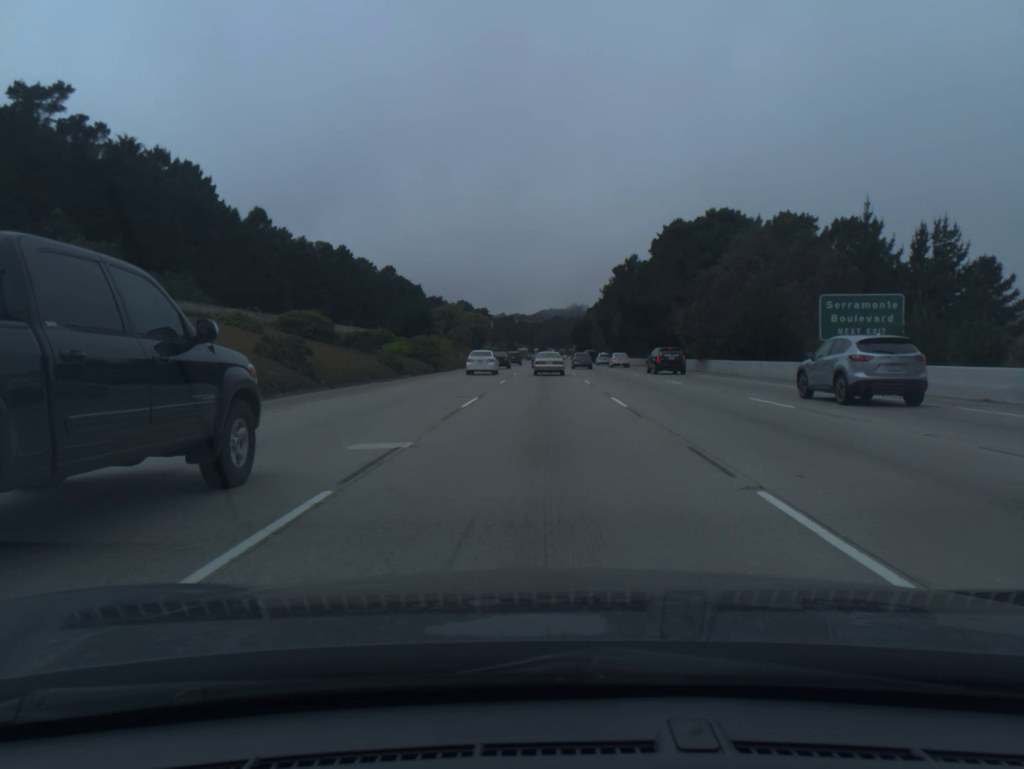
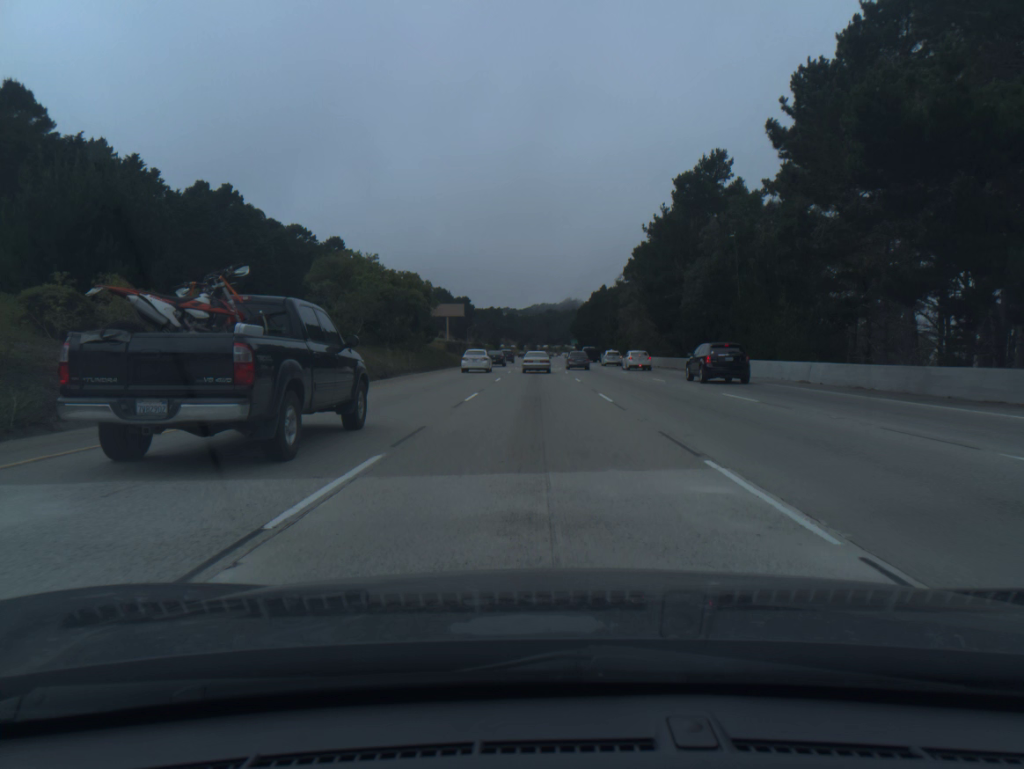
(+0.4, +70.6) m; +1°
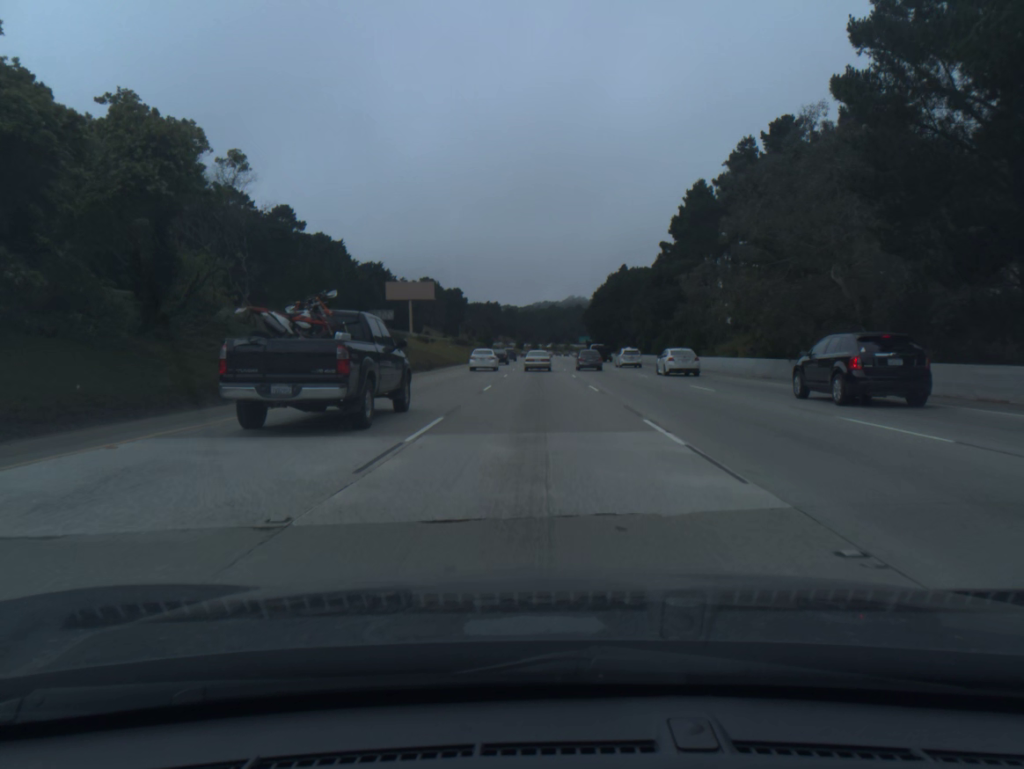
(-0.2, +53.2) m; 0°
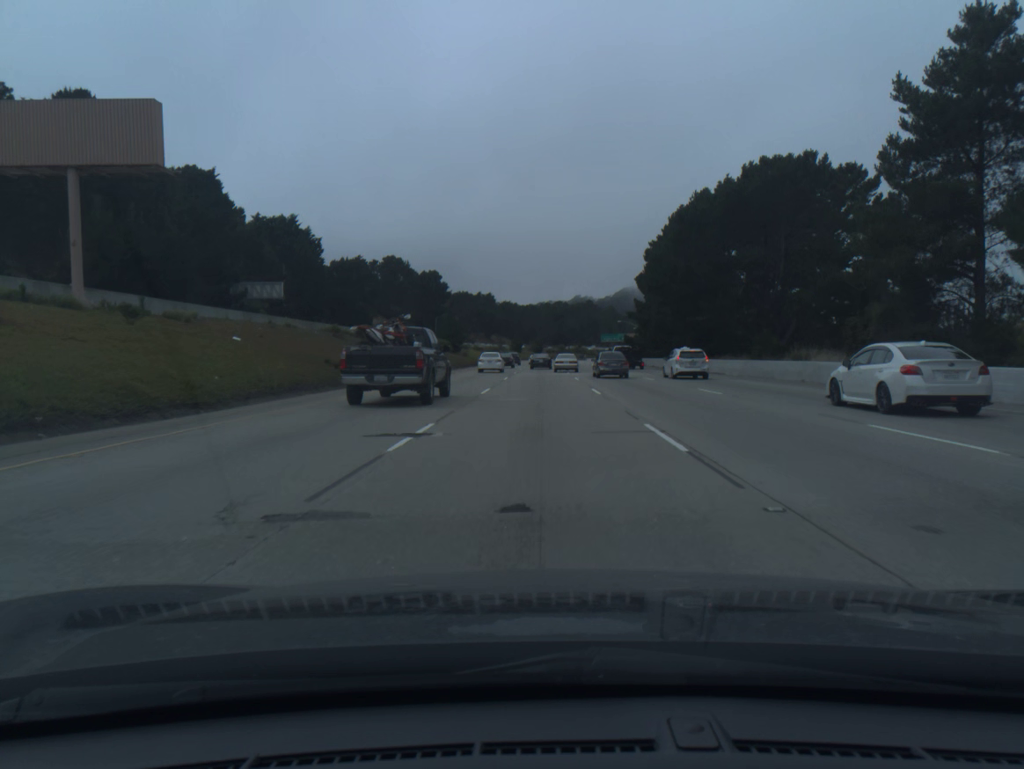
(0.0, +88.4) m; 0°
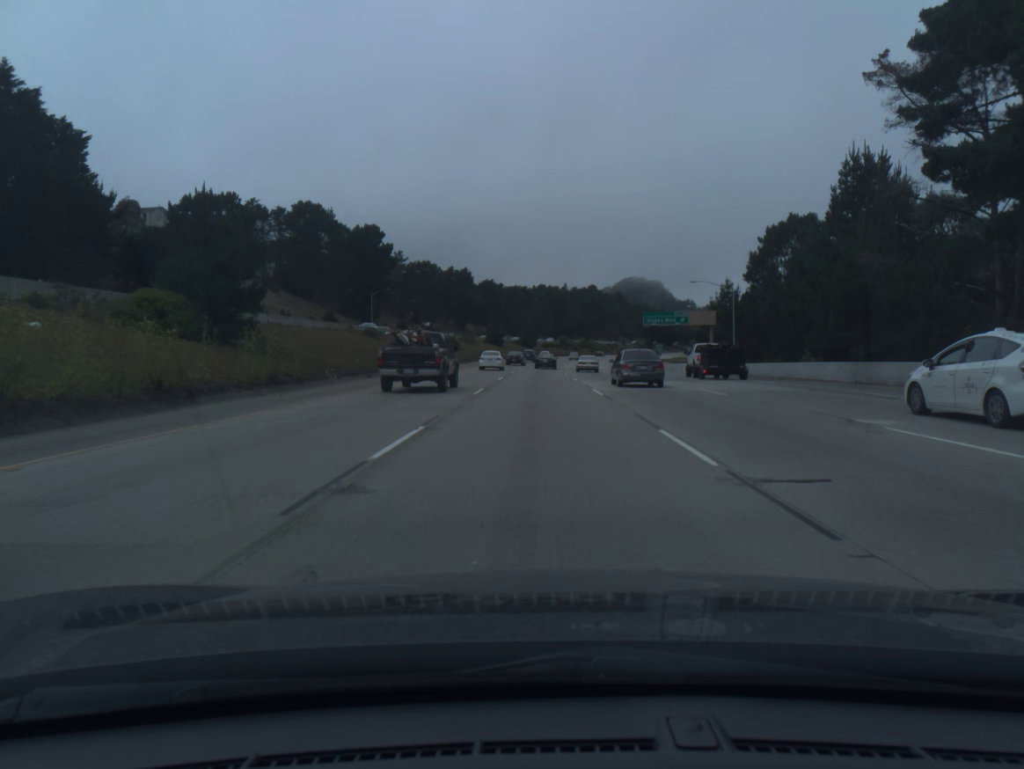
(+0.2, +88.6) m; 0°
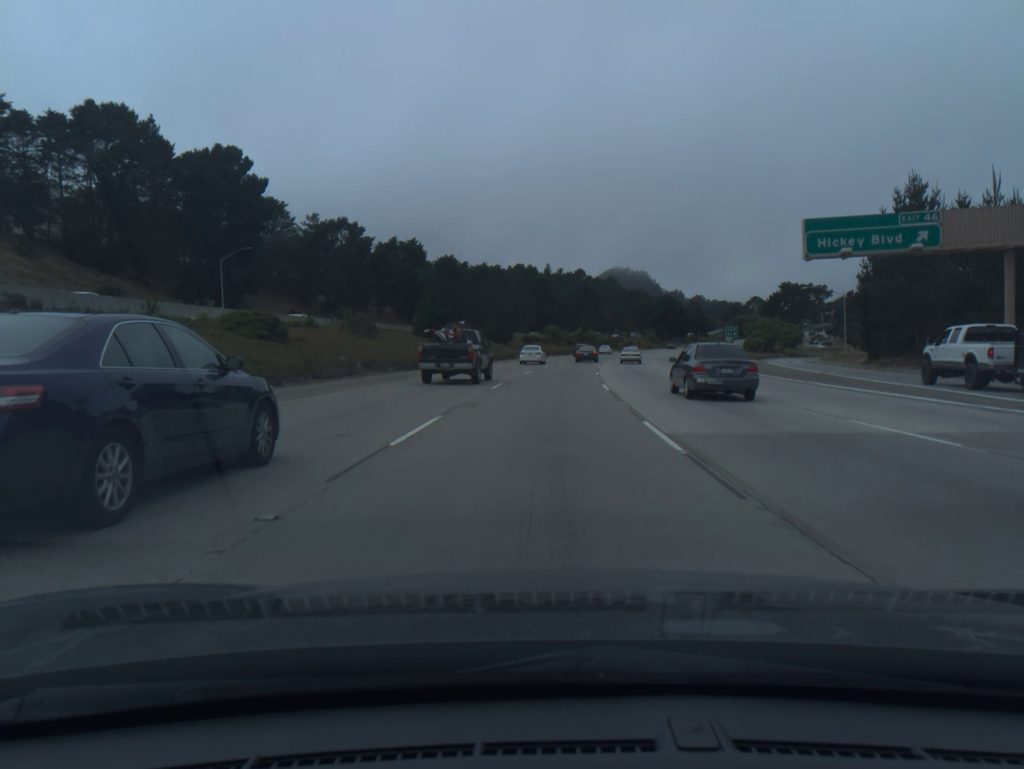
(+0.3, +71.8) m; +1°
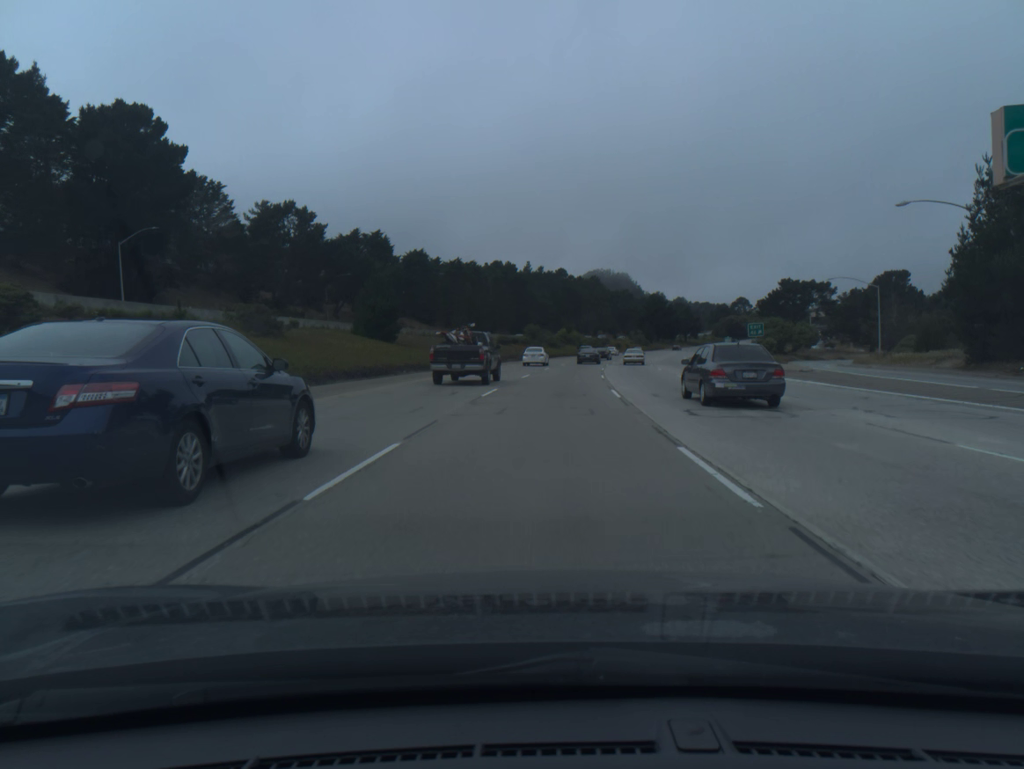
(+0.2, +18.0) m; +1°
